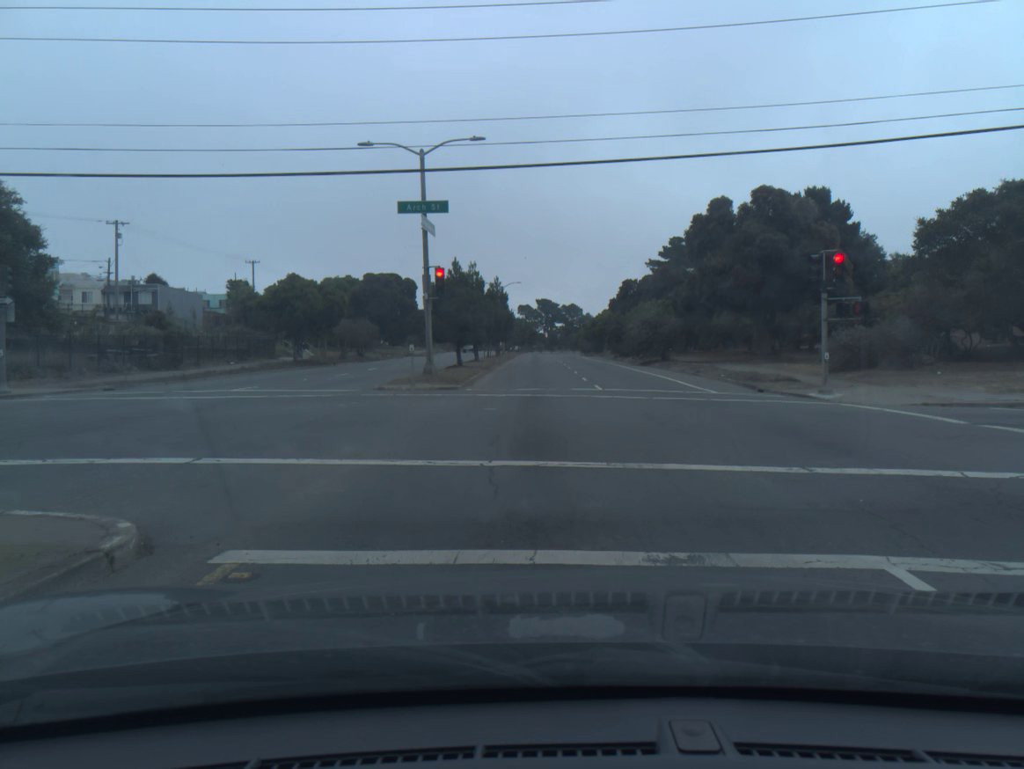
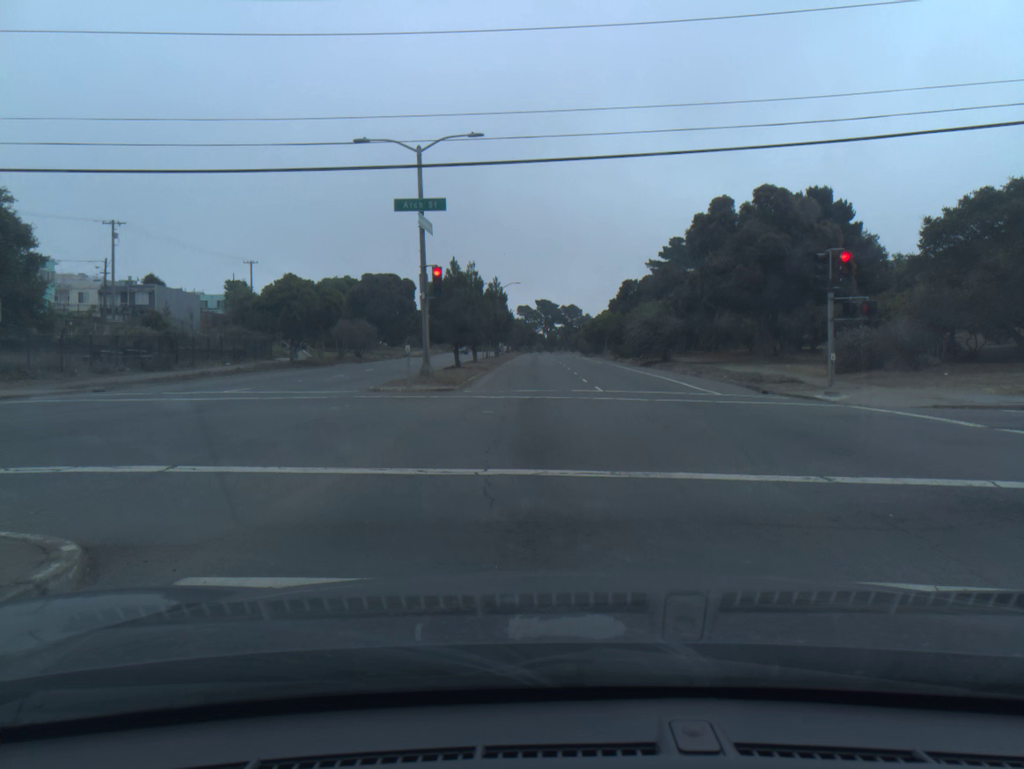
(0.0, +0.6) m; 0°
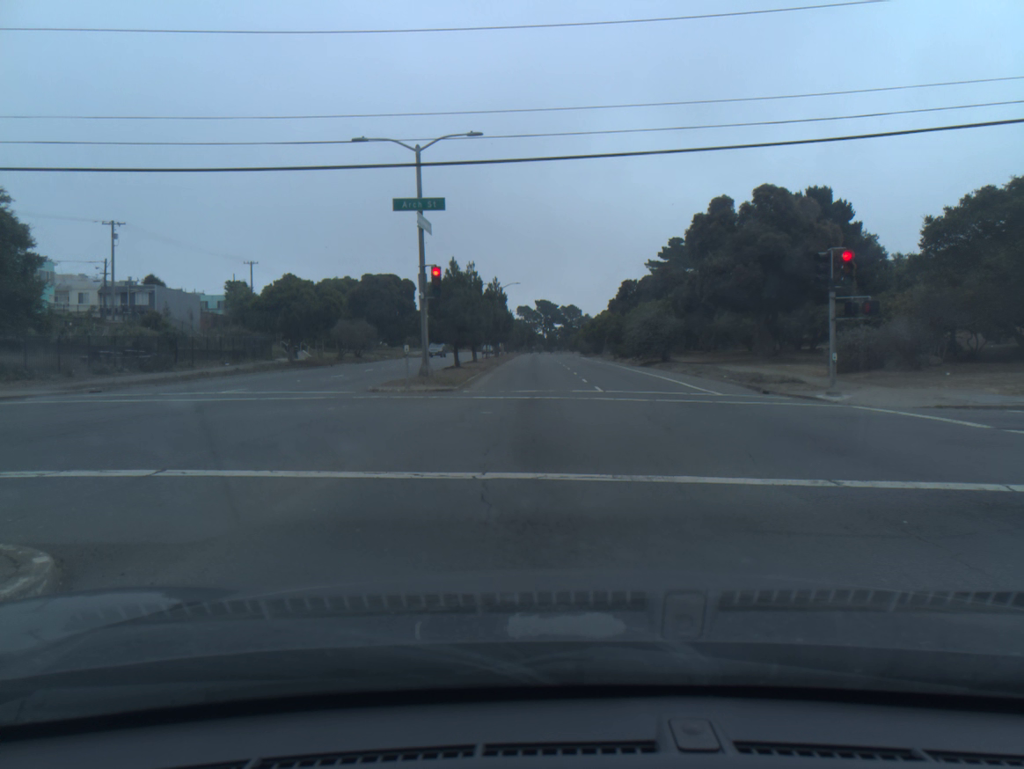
(0.0, +0.3) m; 0°
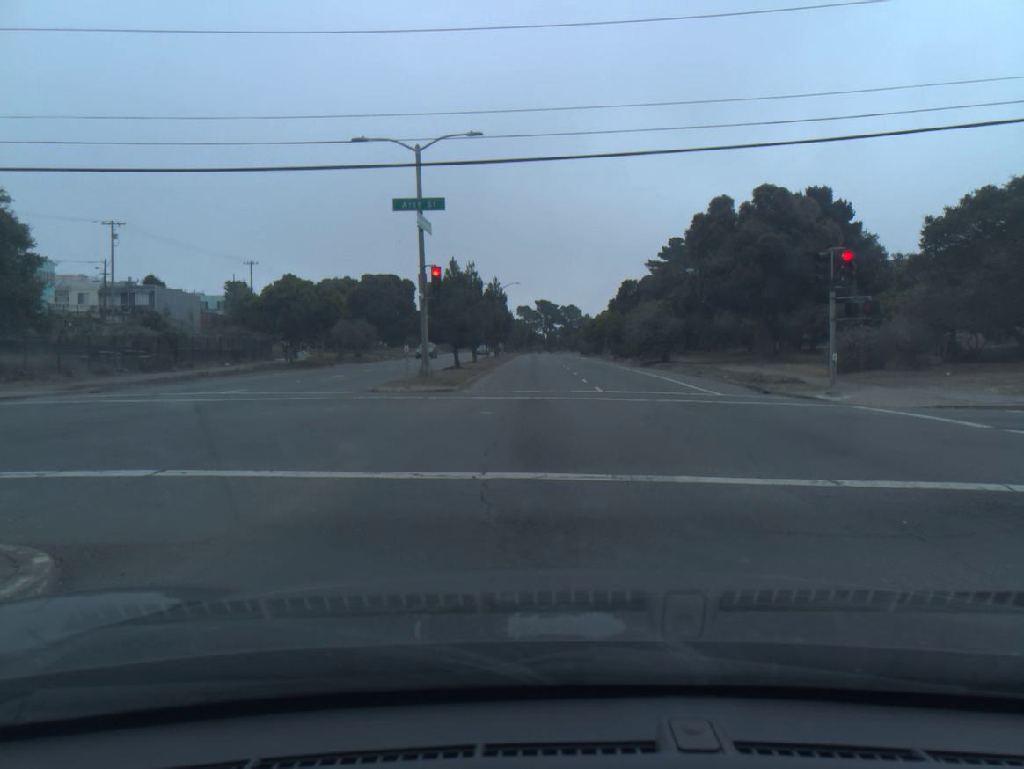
(0.0, 0.0) m; 0°
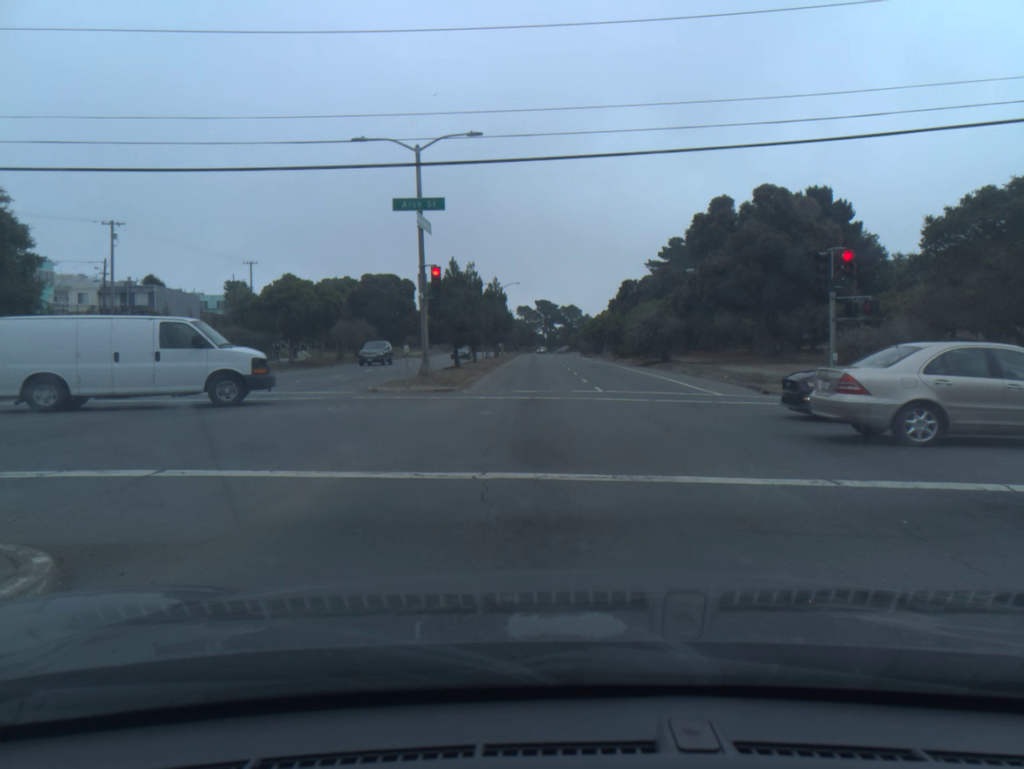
(0.0, 0.0) m; 0°
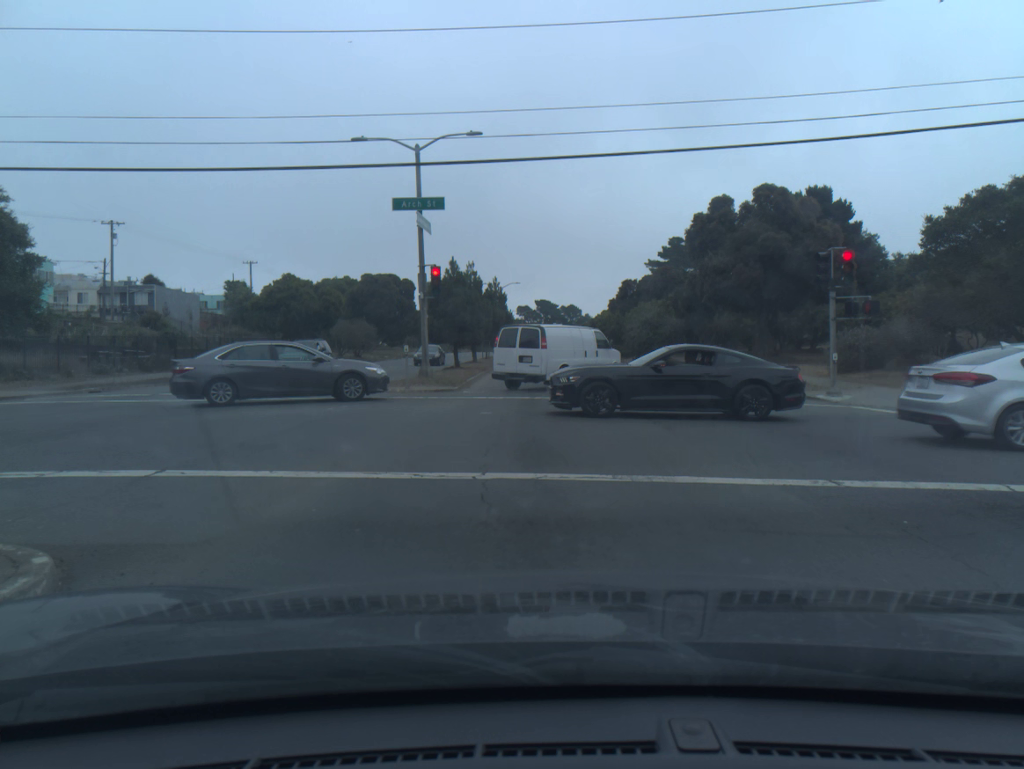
(0.0, 0.0) m; 0°
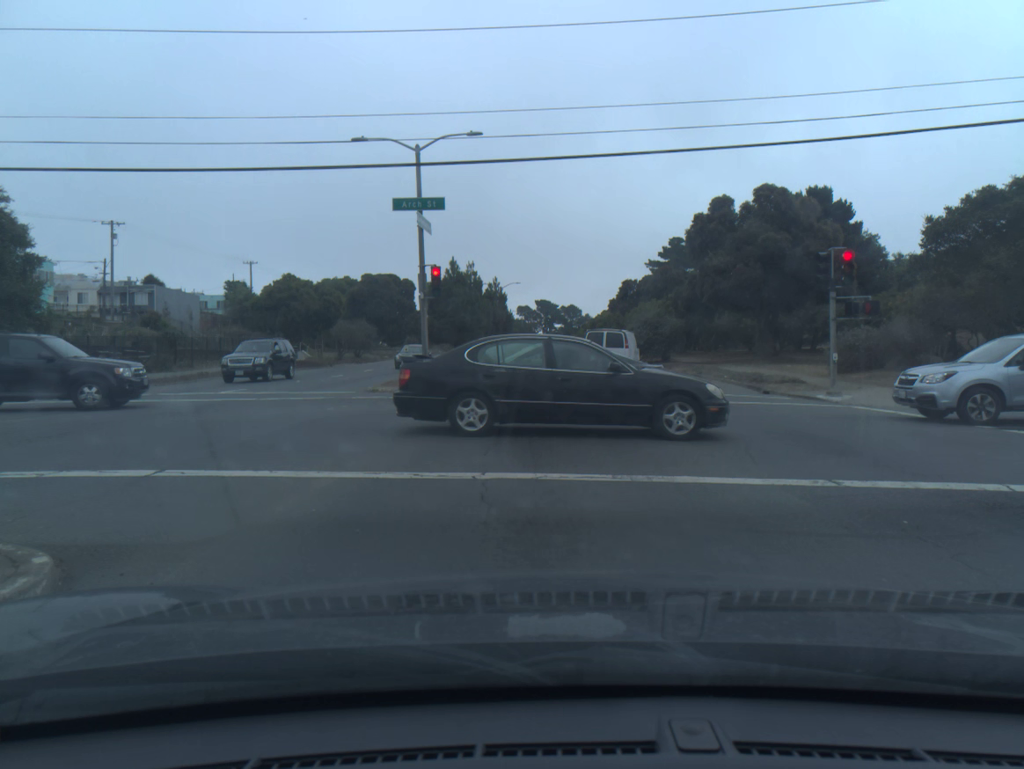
(0.0, 0.0) m; 0°
